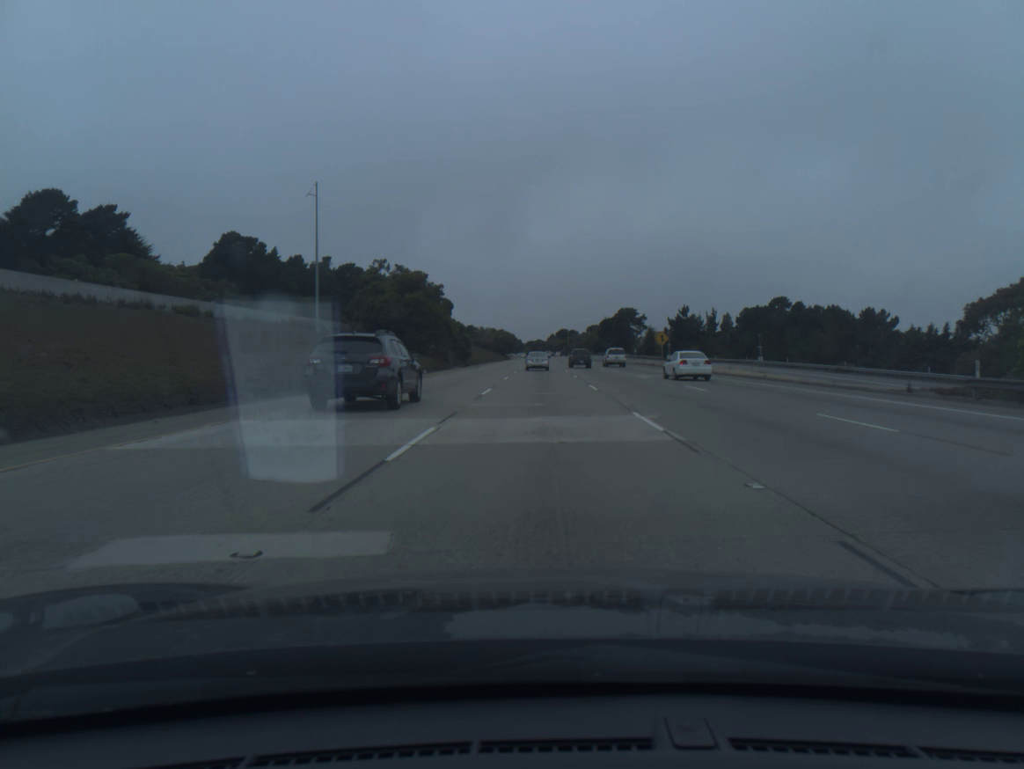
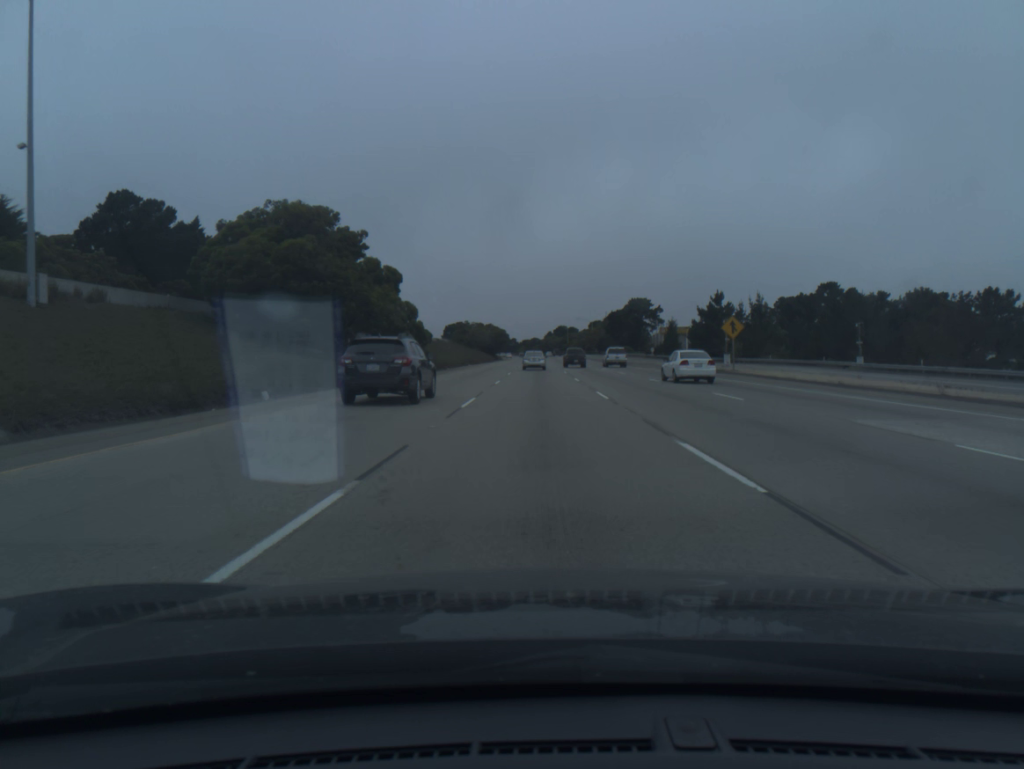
(+0.1, +34.7) m; 0°
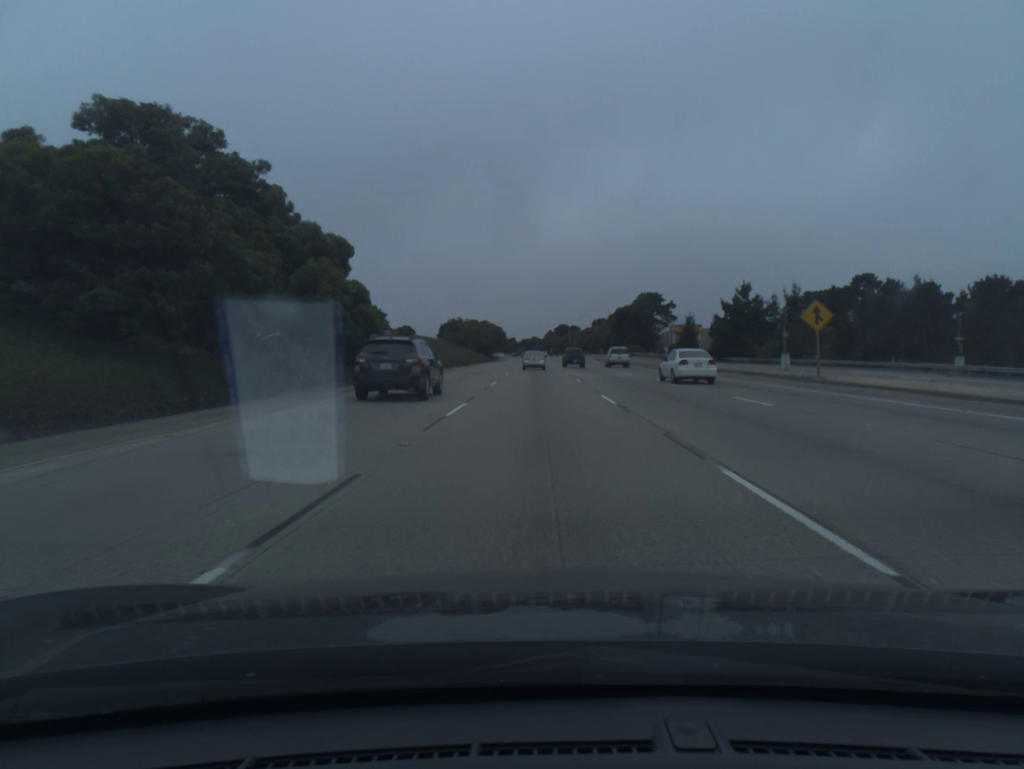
(0.0, +17.3) m; 0°
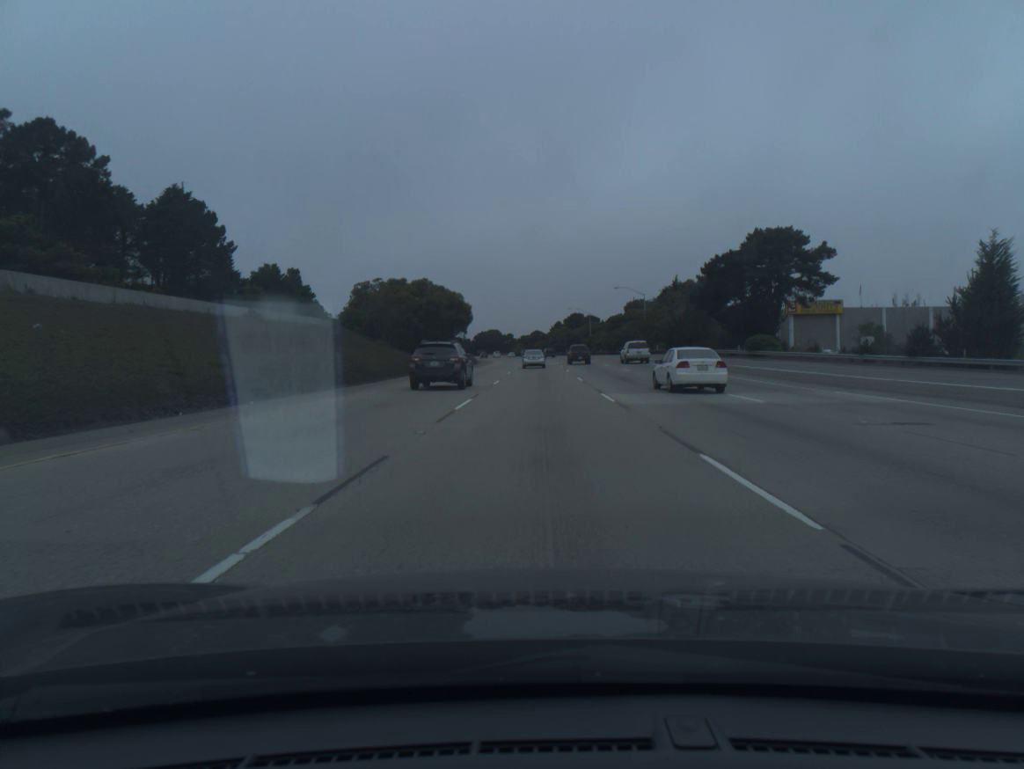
(-0.2, +86.4) m; 0°
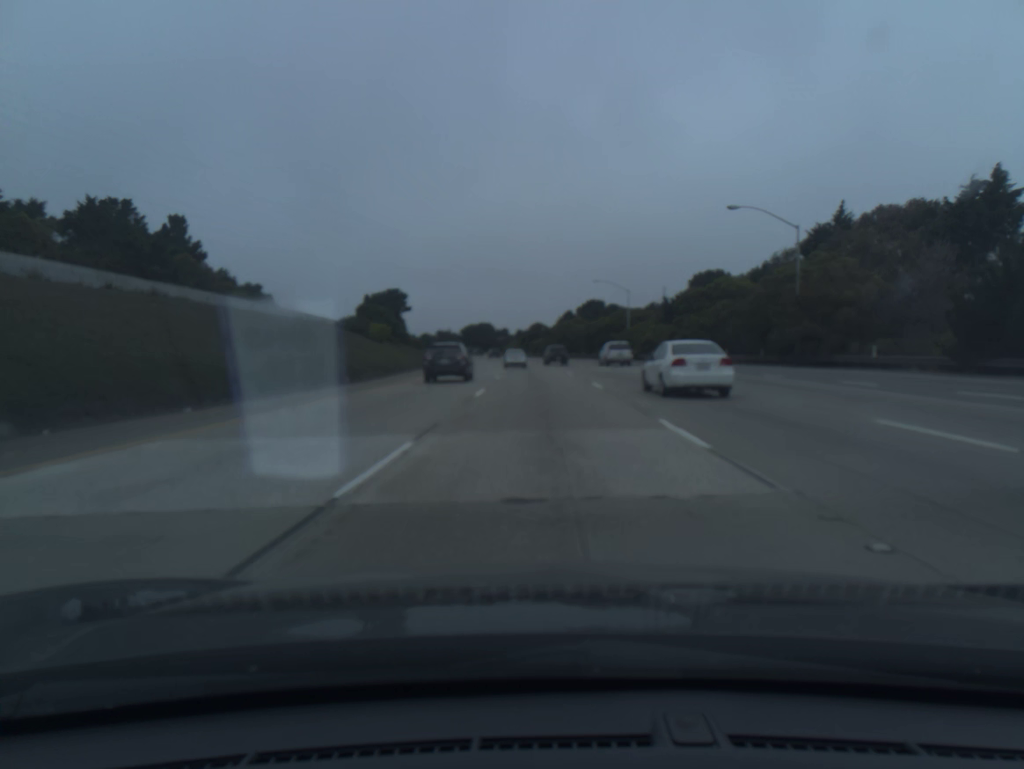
(-0.1, +68.9) m; 0°
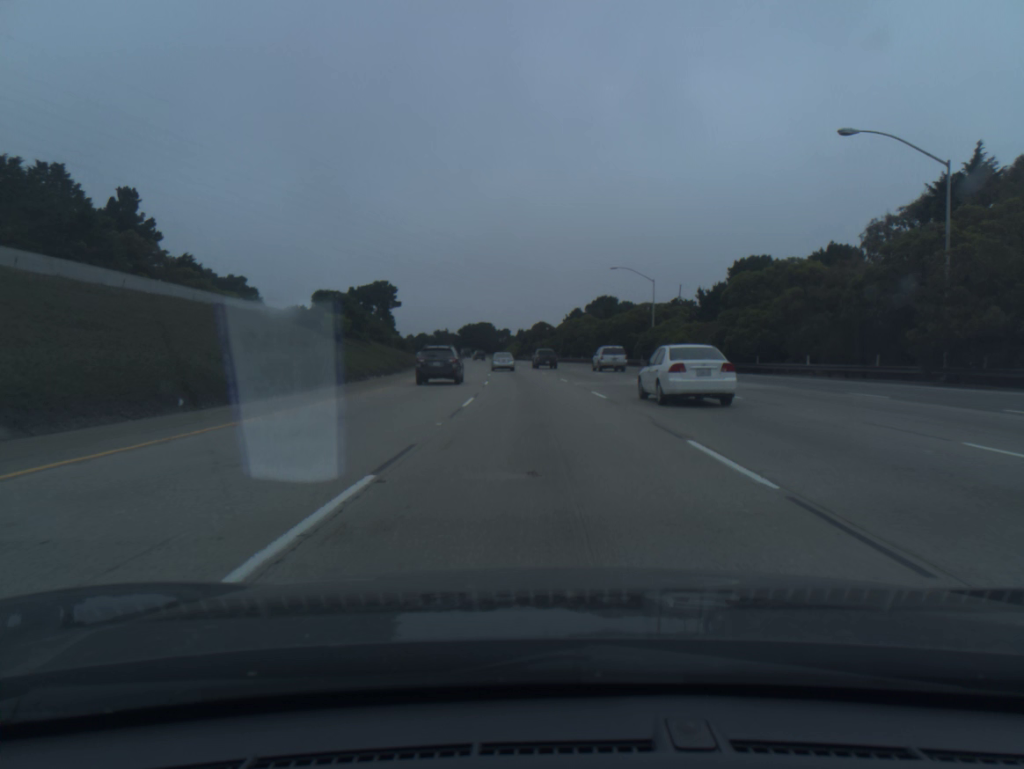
(0.0, +17.2) m; 0°
